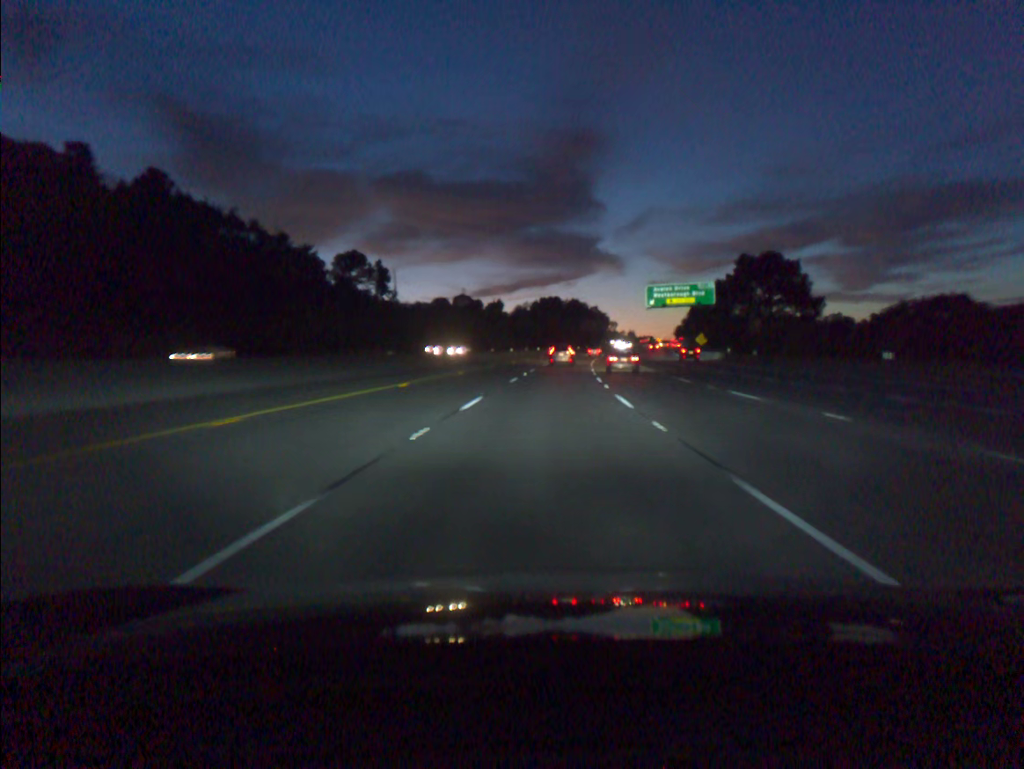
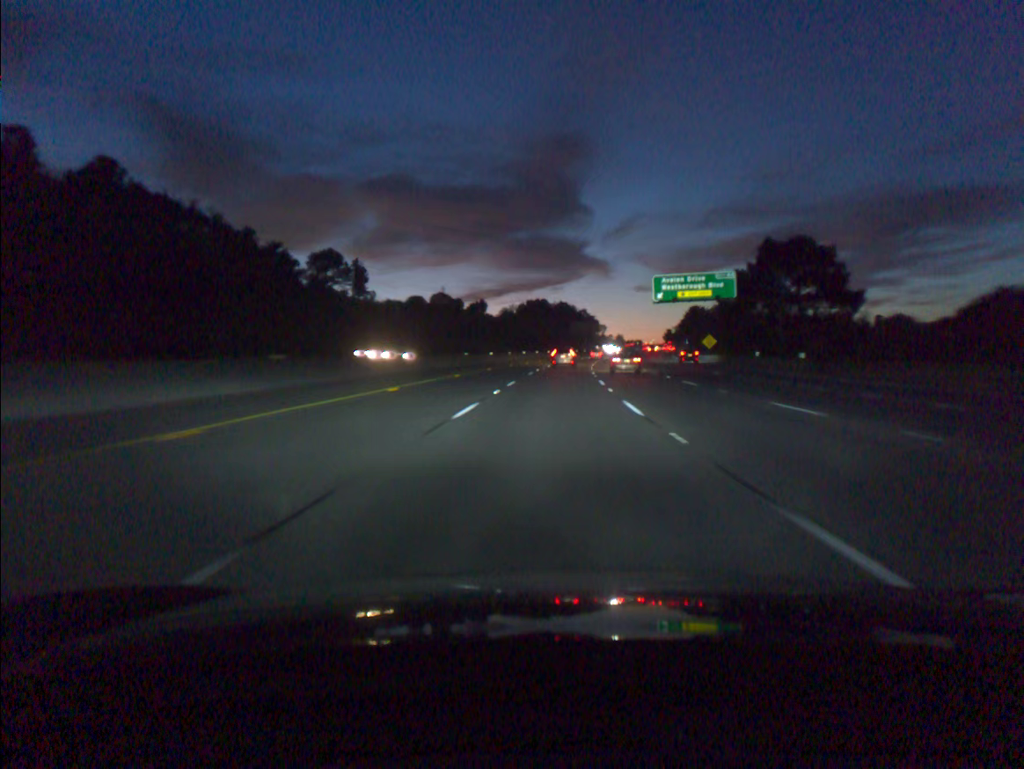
(+0.1, +16.2) m; +1°
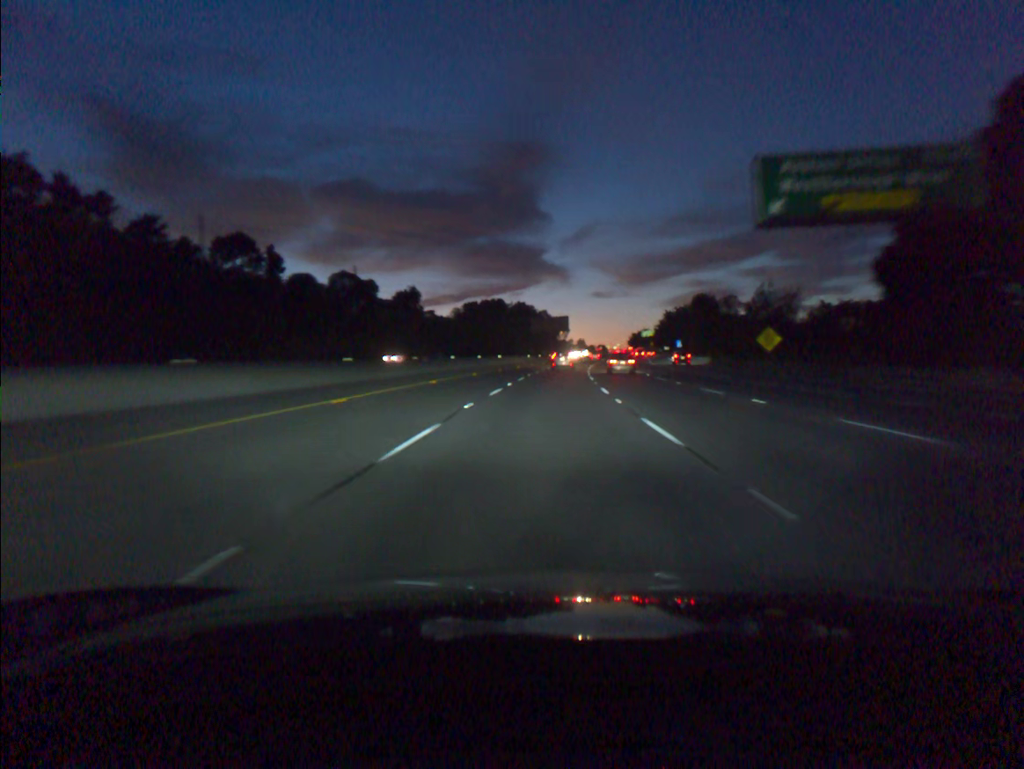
(+1.3, +49.3) m; +3°
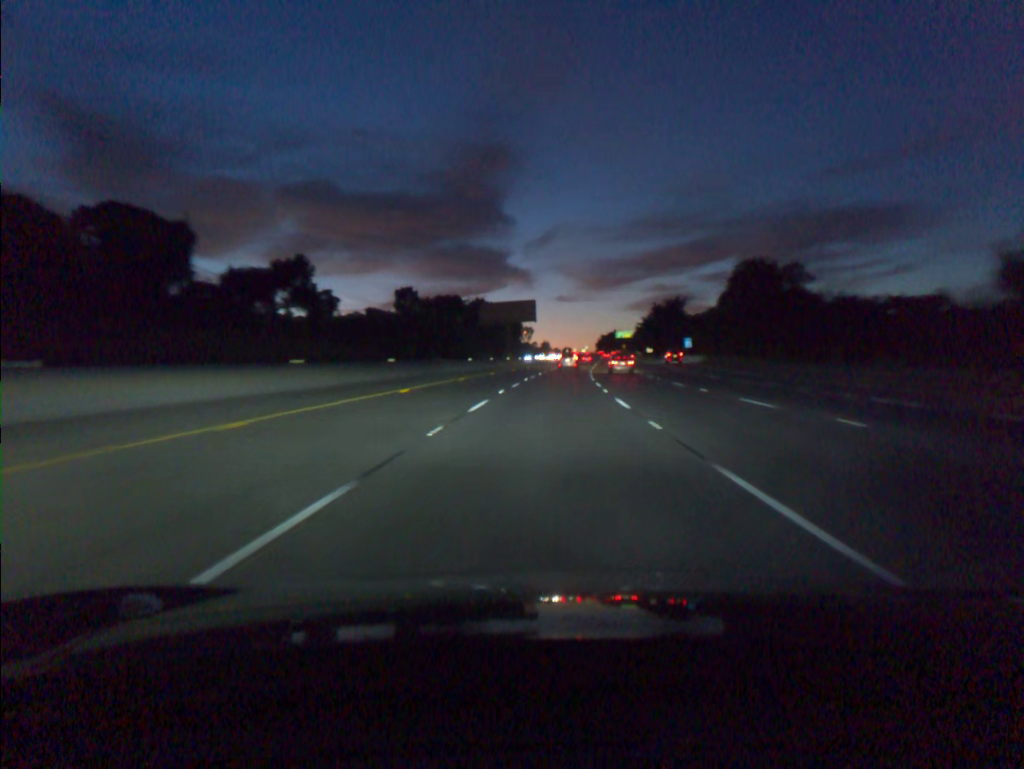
(+1.2, +50.3) m; +3°
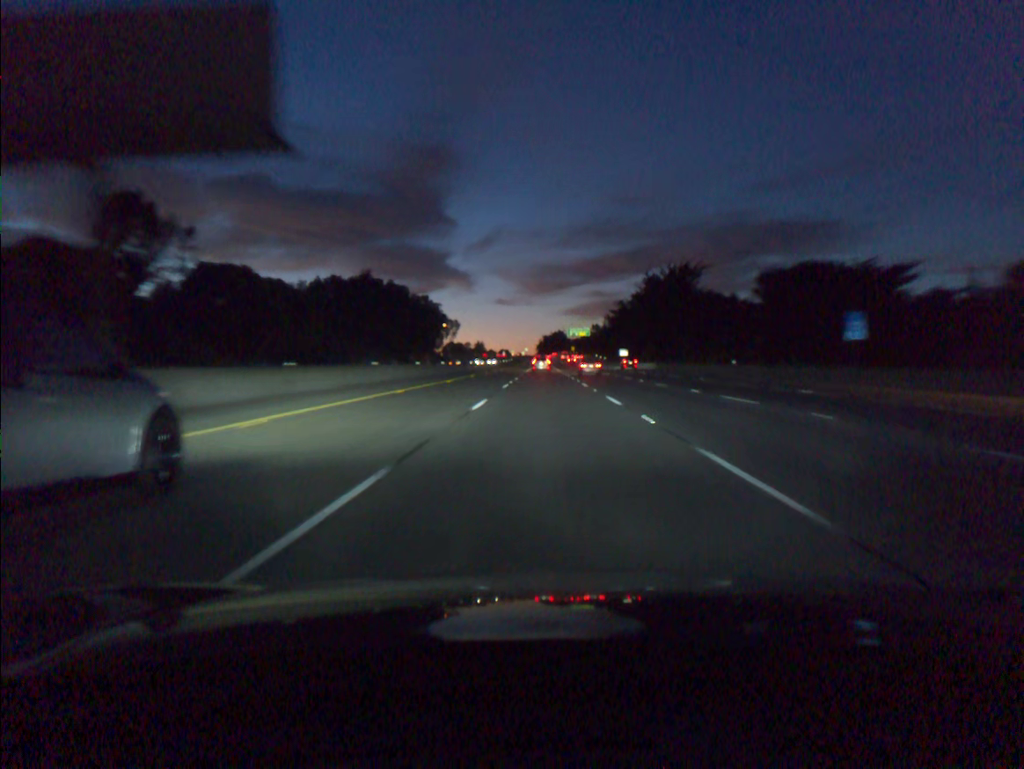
(+3.6, +86.1) m; +5°
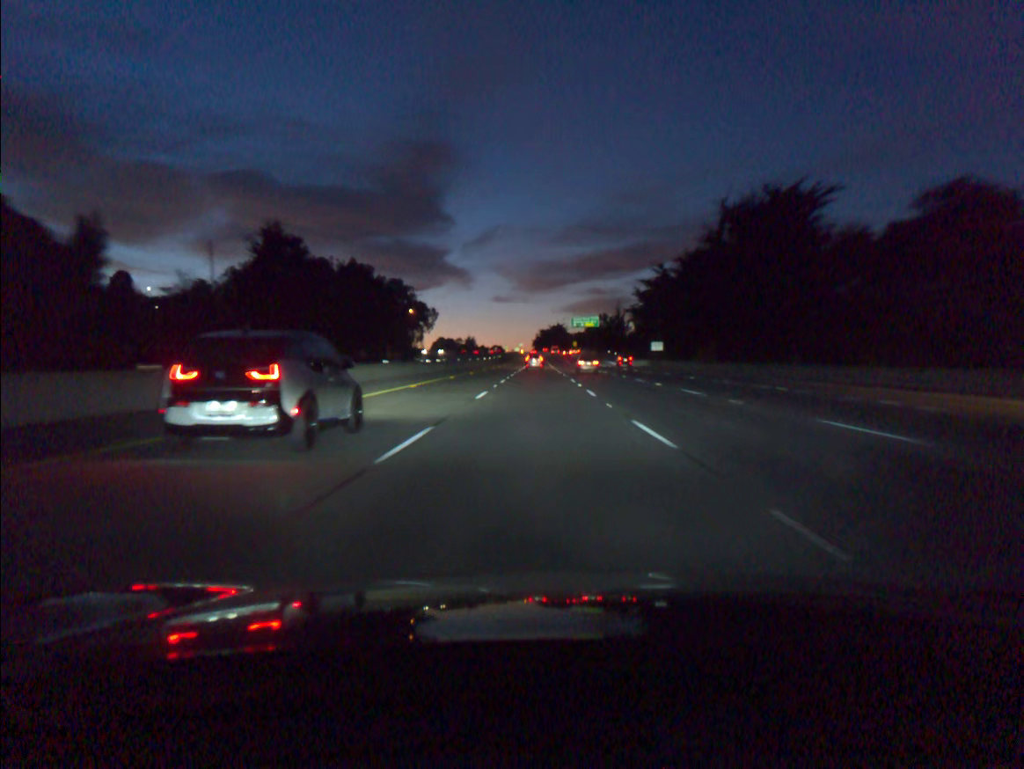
(+0.3, +53.3) m; 0°
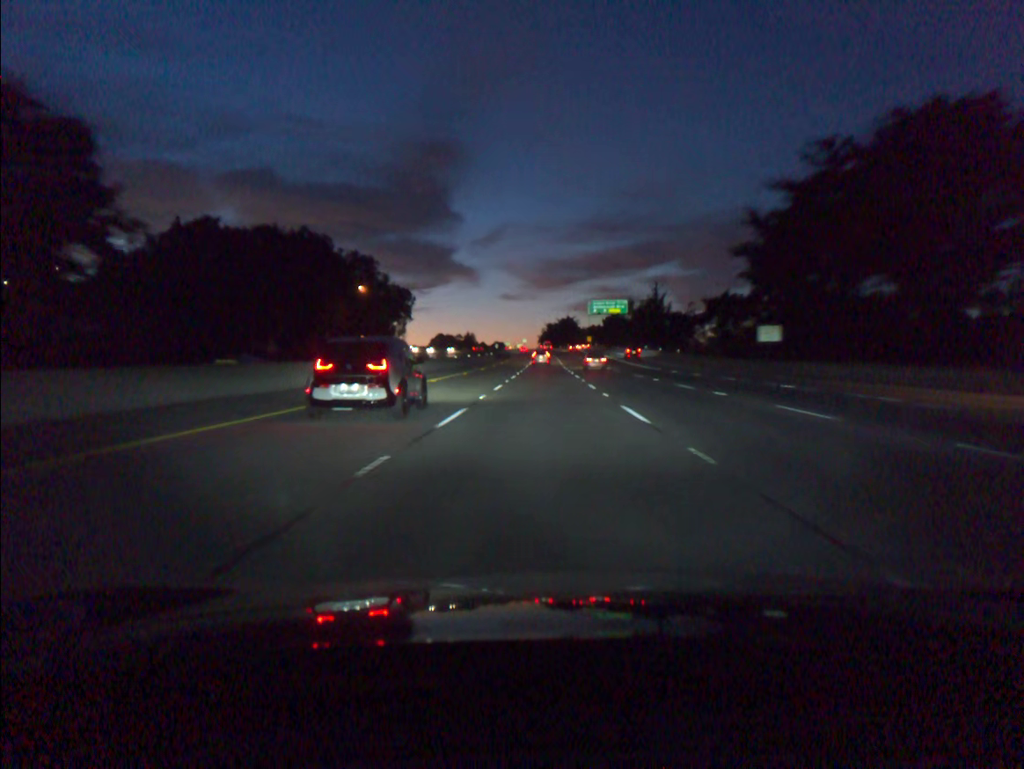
(-0.3, +54.5) m; 0°
